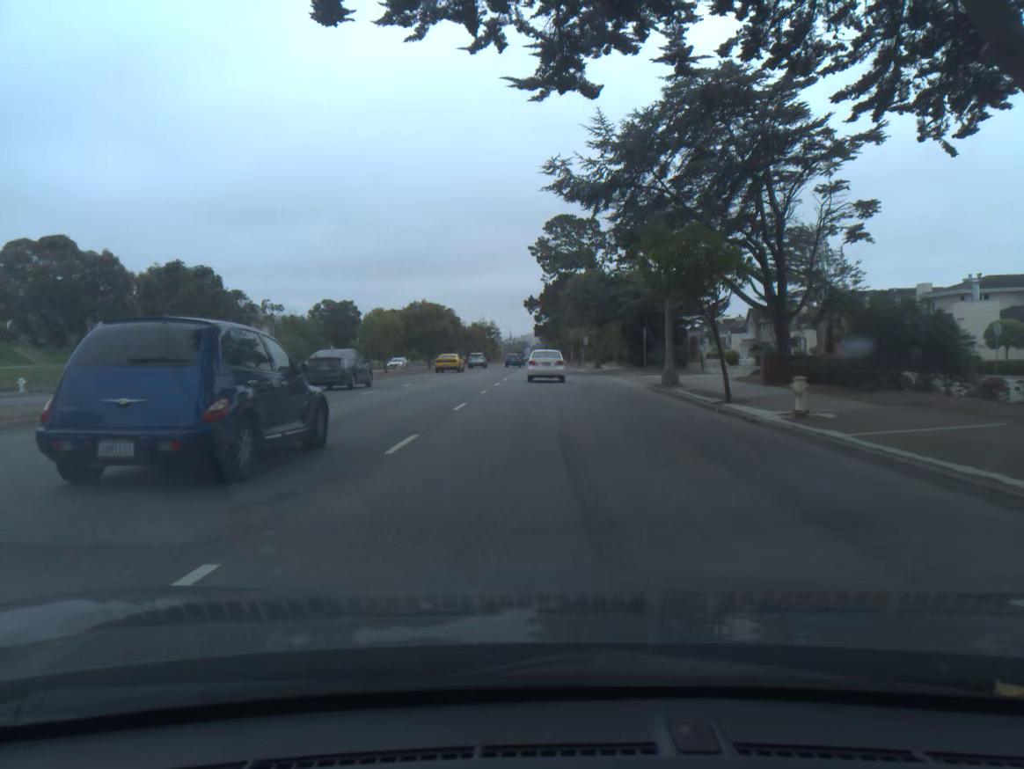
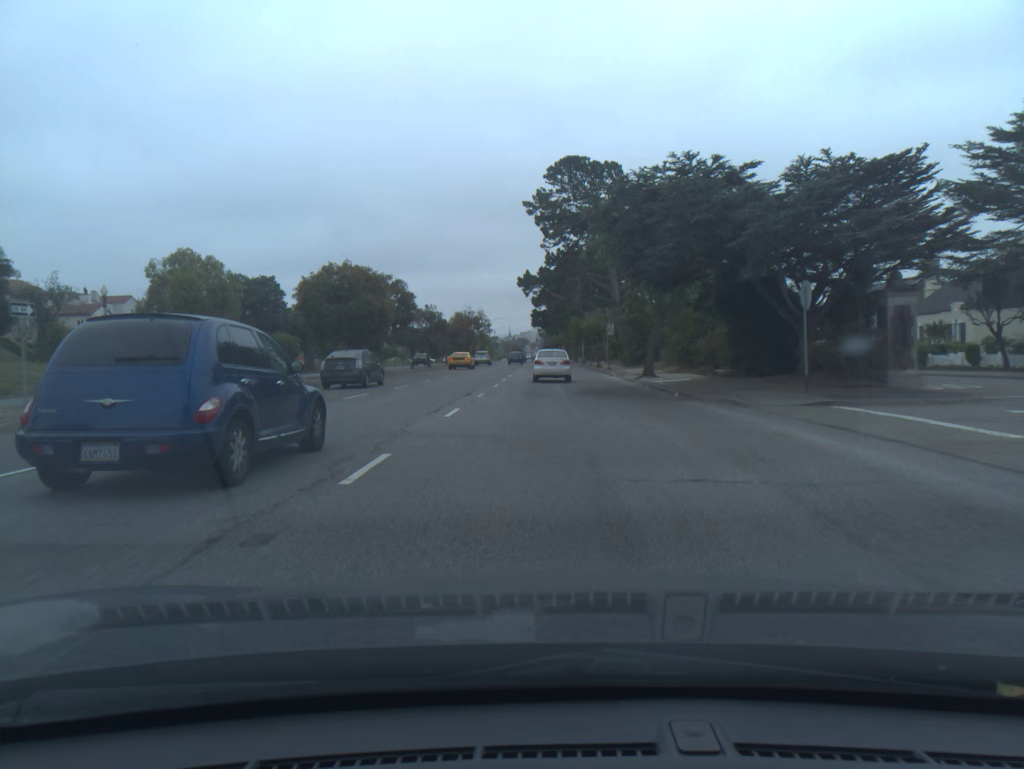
(0.0, +31.7) m; 0°
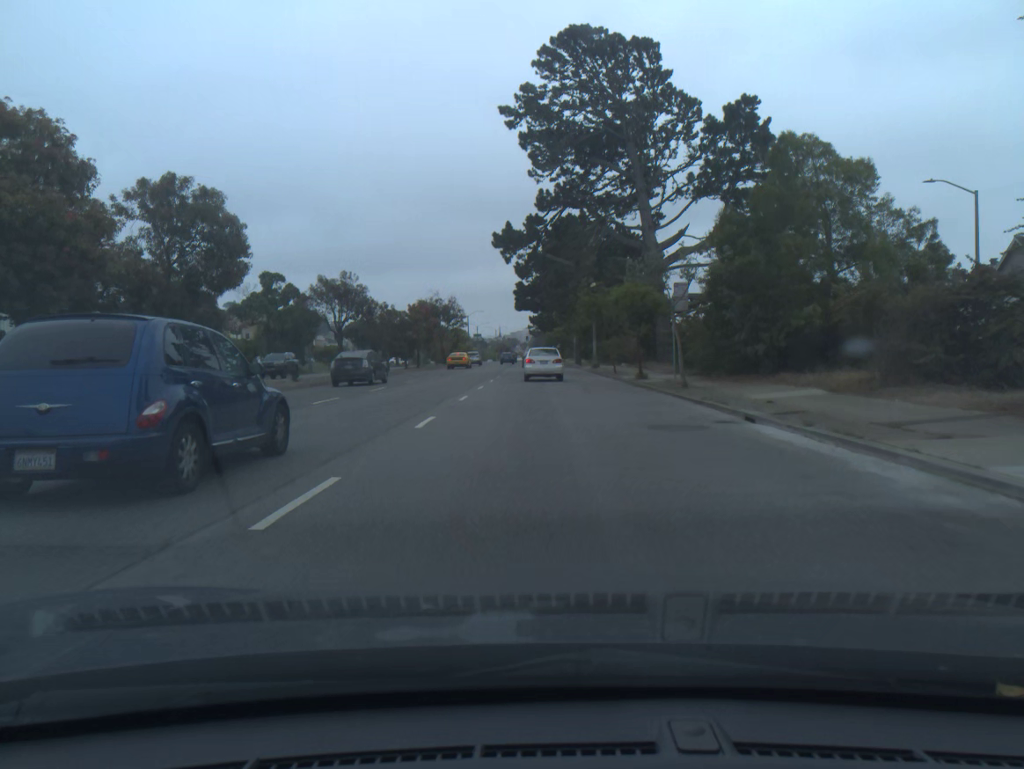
(+0.1, +31.1) m; +1°
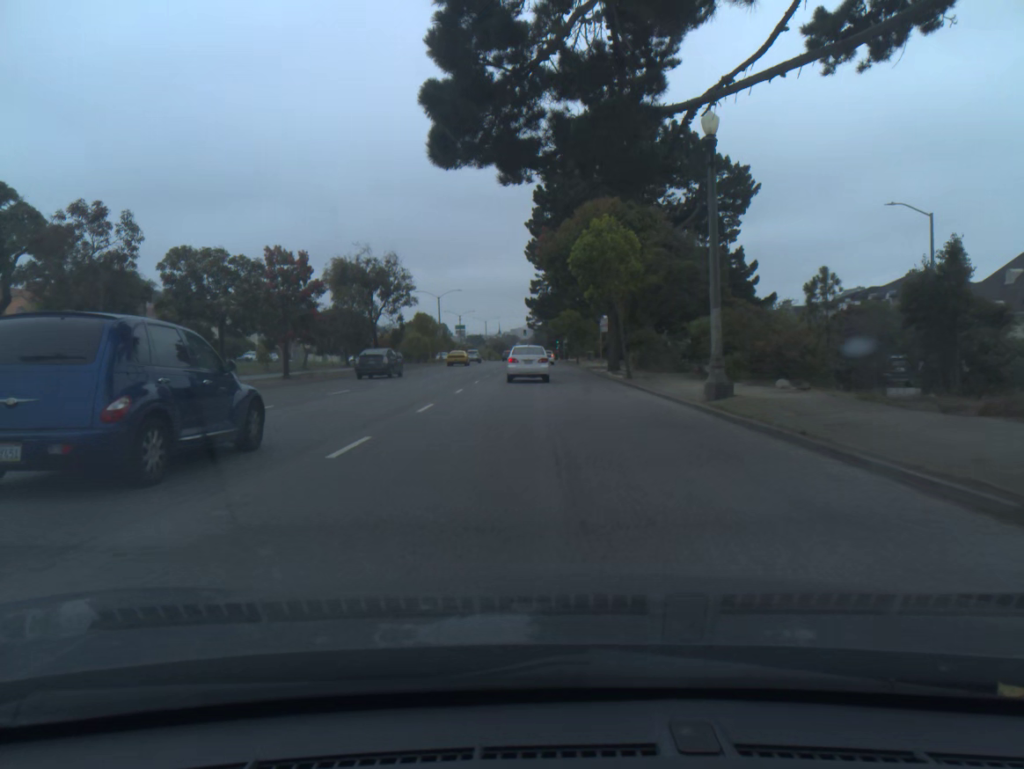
(0.0, +40.4) m; 0°
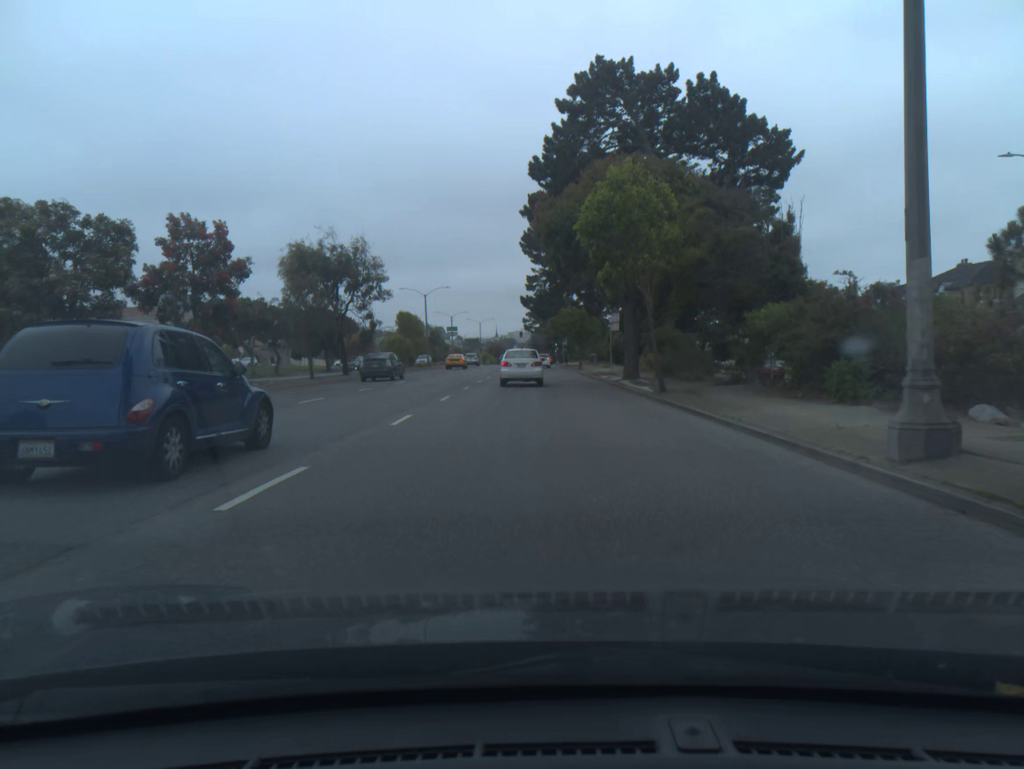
(0.0, +9.7) m; 0°
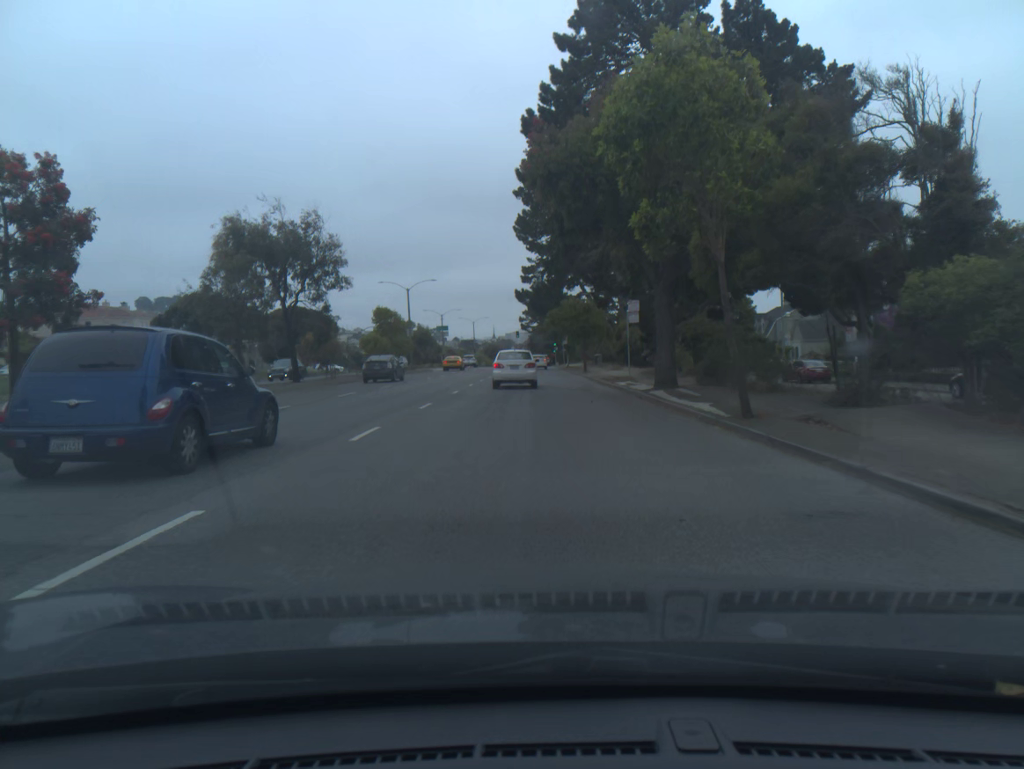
(0.0, +9.6) m; 0°
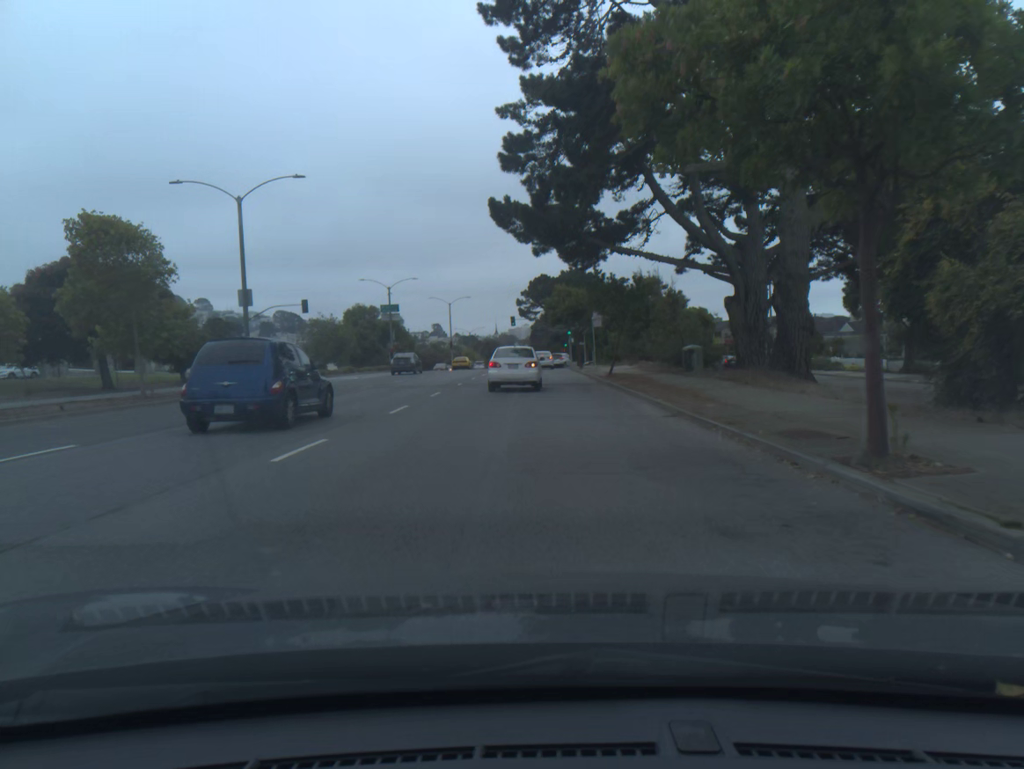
(-0.2, +46.1) m; 0°
